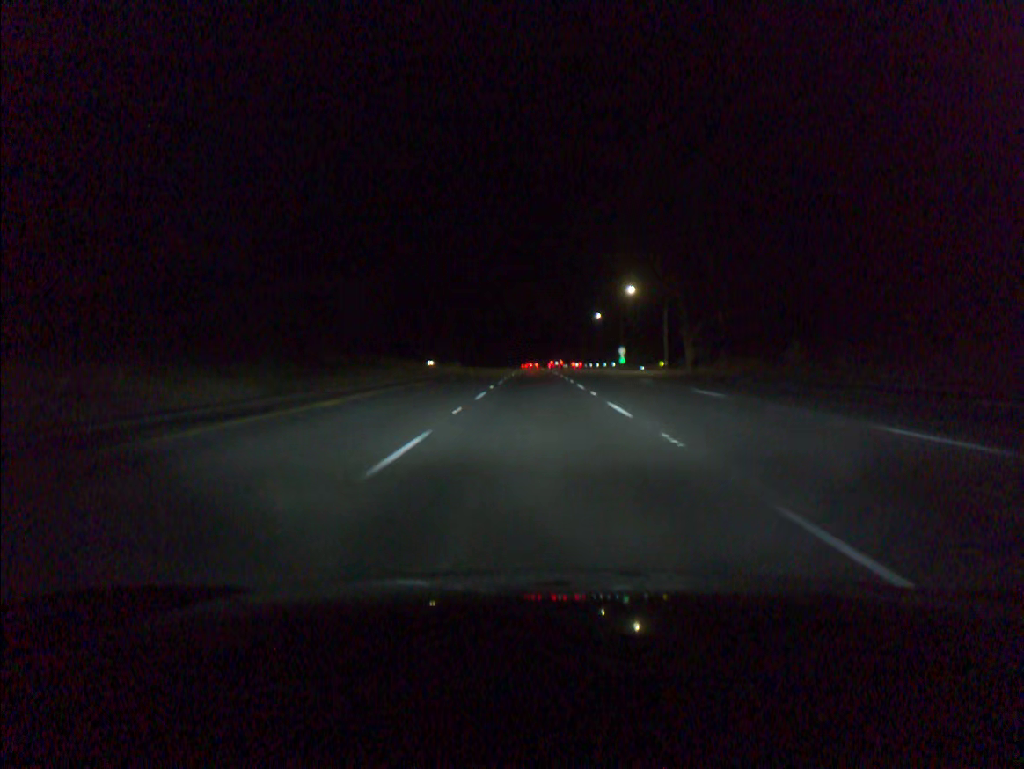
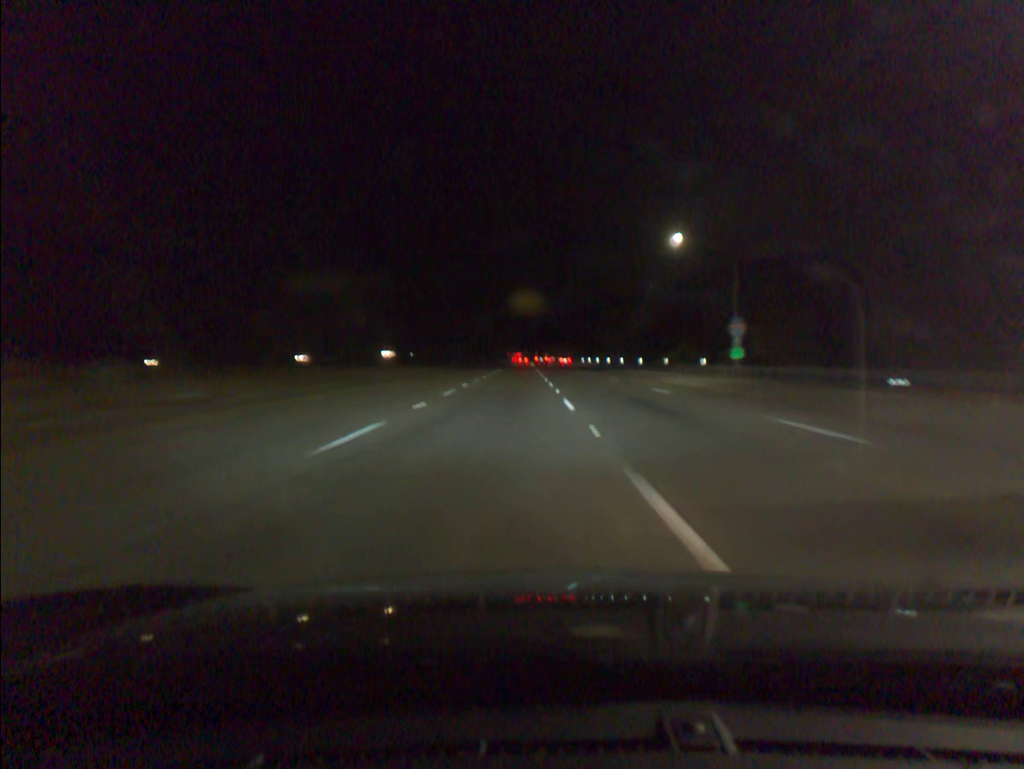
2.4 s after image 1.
(0.0, +85.6) m; 0°
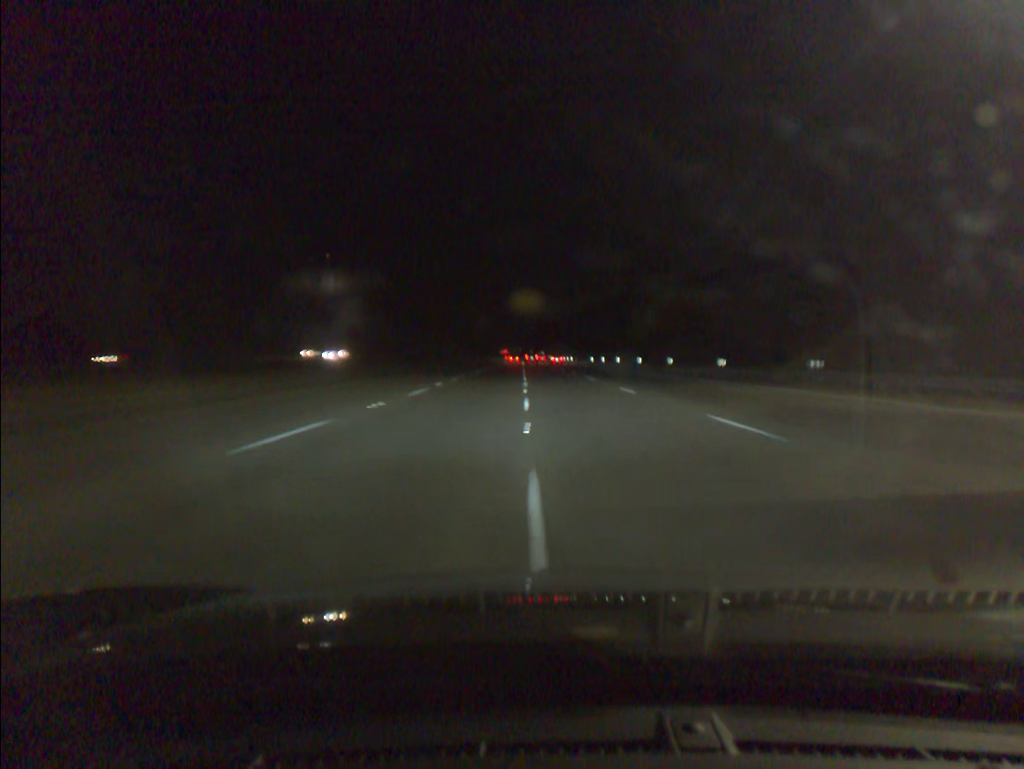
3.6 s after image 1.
(+0.1, +43.6) m; 0°
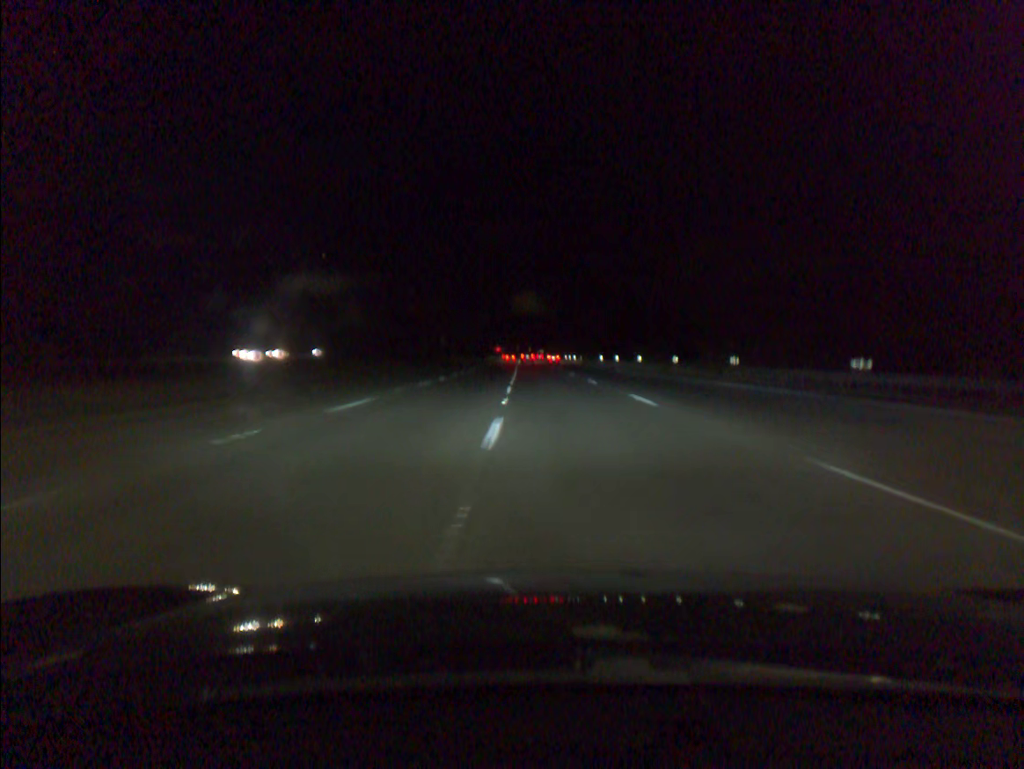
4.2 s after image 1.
(0.0, +22.0) m; 0°
